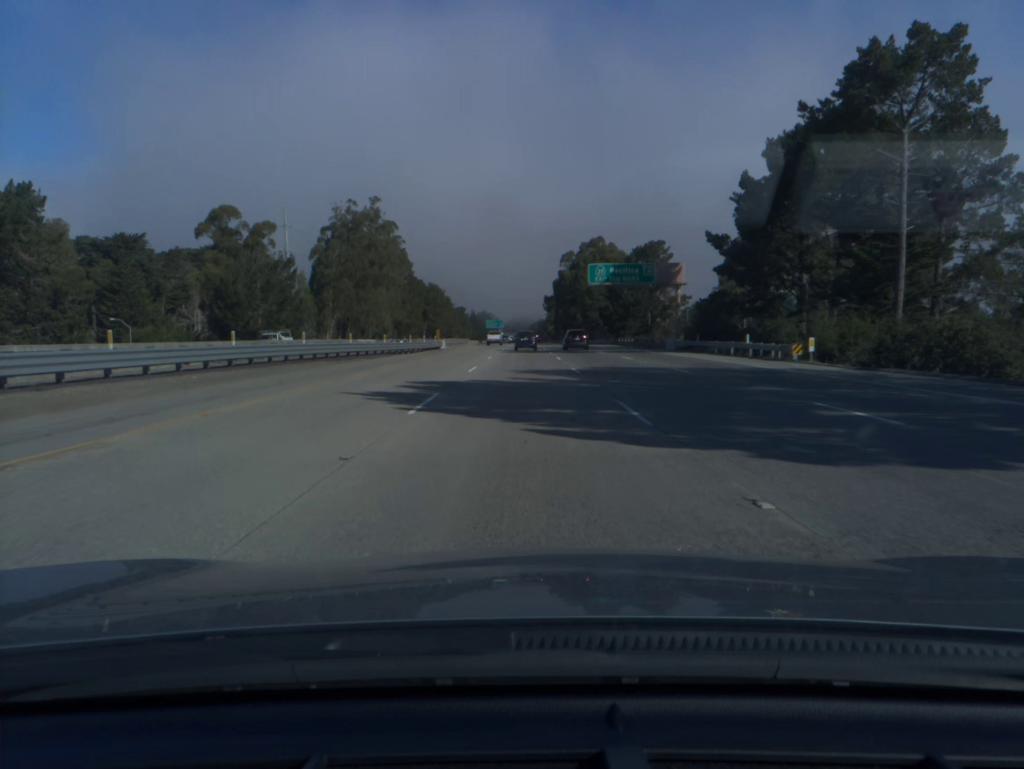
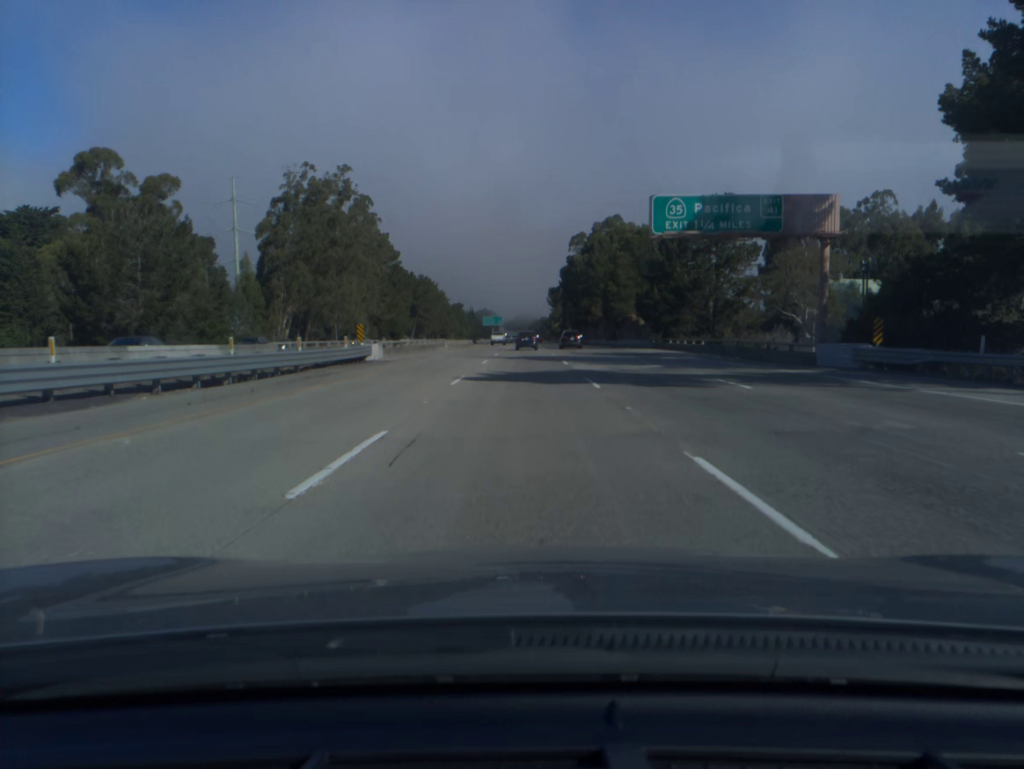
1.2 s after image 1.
(0.0, +36.1) m; 0°
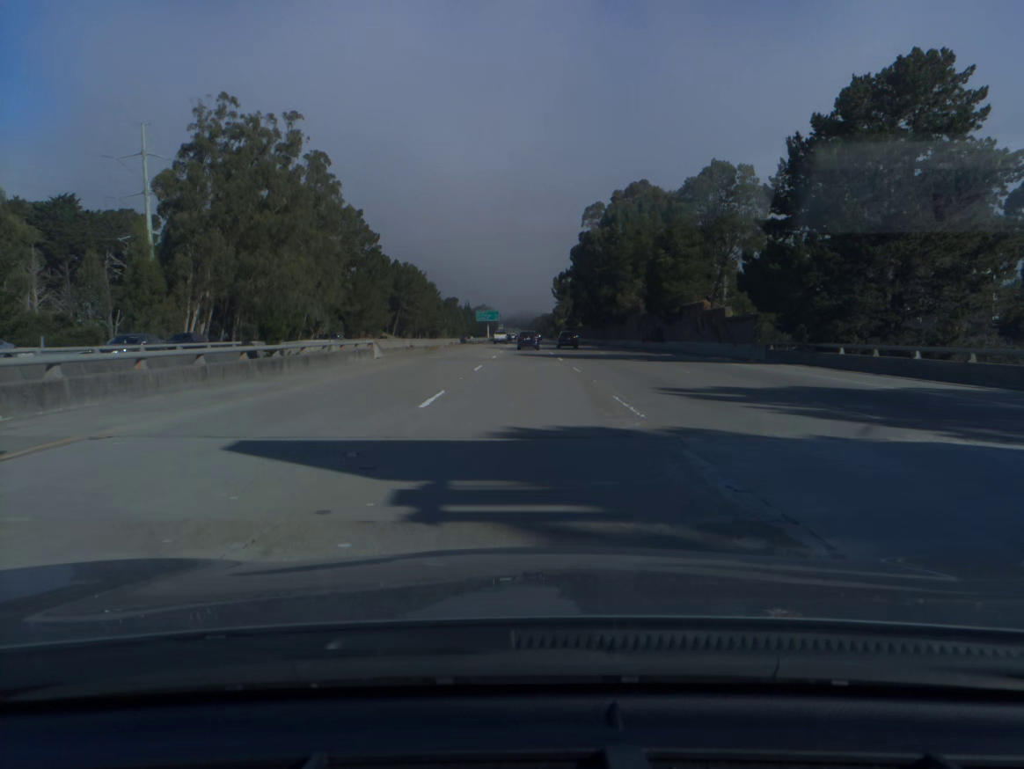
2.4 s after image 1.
(0.0, +36.3) m; 0°
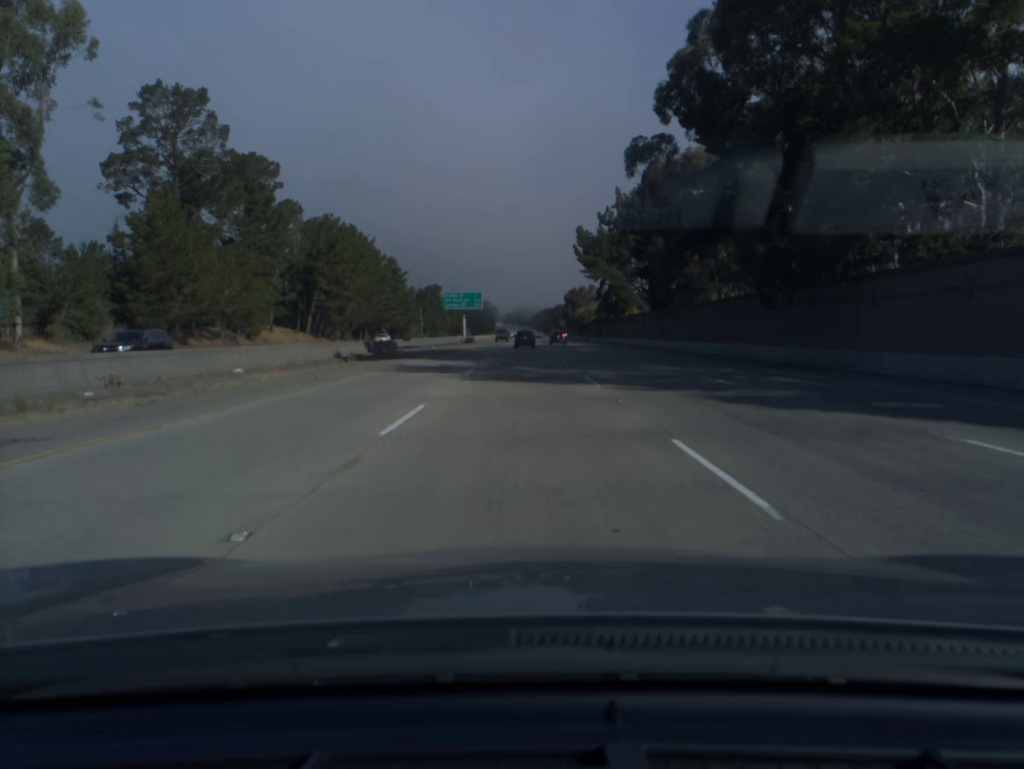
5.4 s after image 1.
(+0.1, +91.4) m; 0°
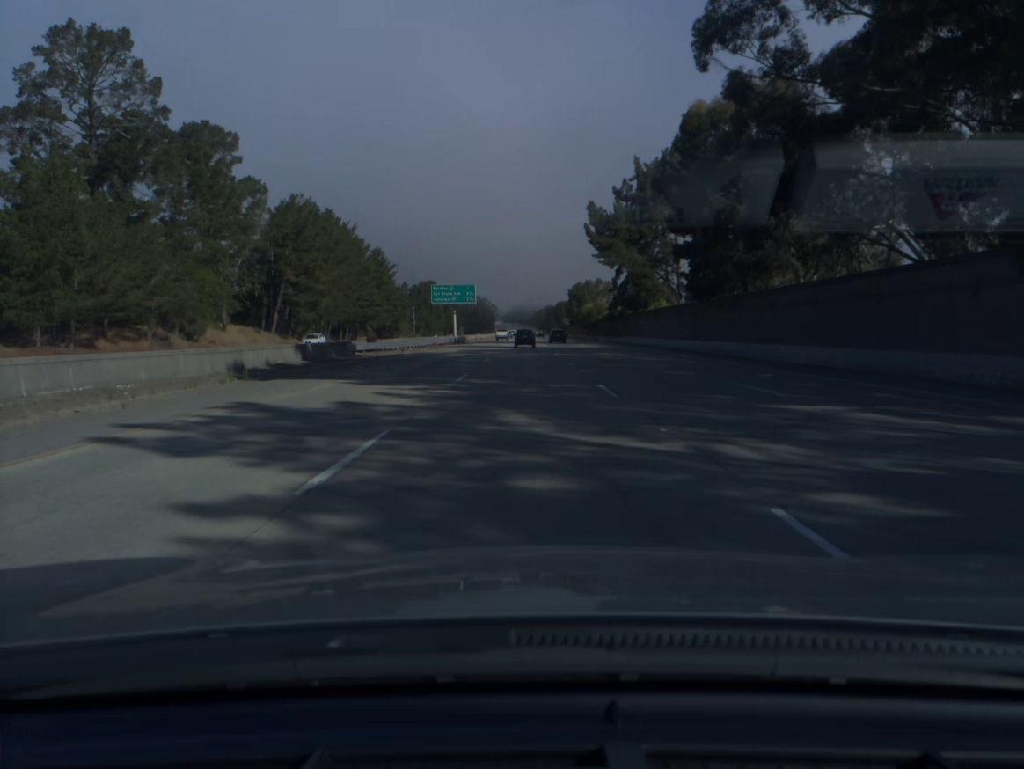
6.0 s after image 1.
(0.0, +18.4) m; 0°
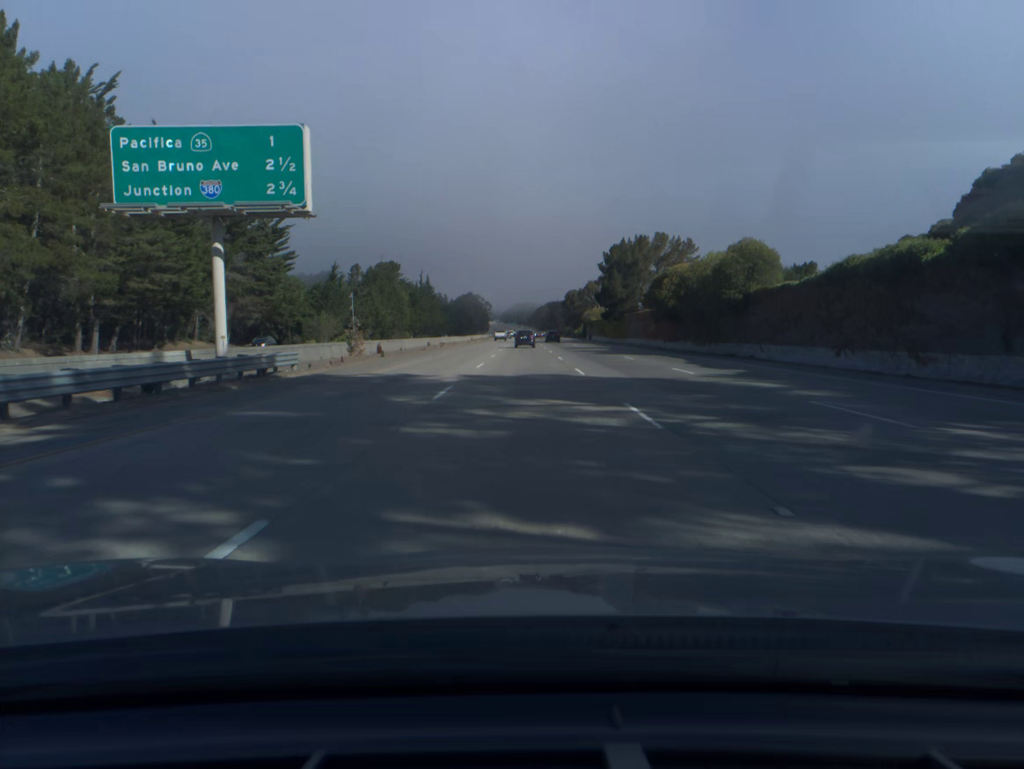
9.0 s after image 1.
(+0.1, +93.0) m; 0°
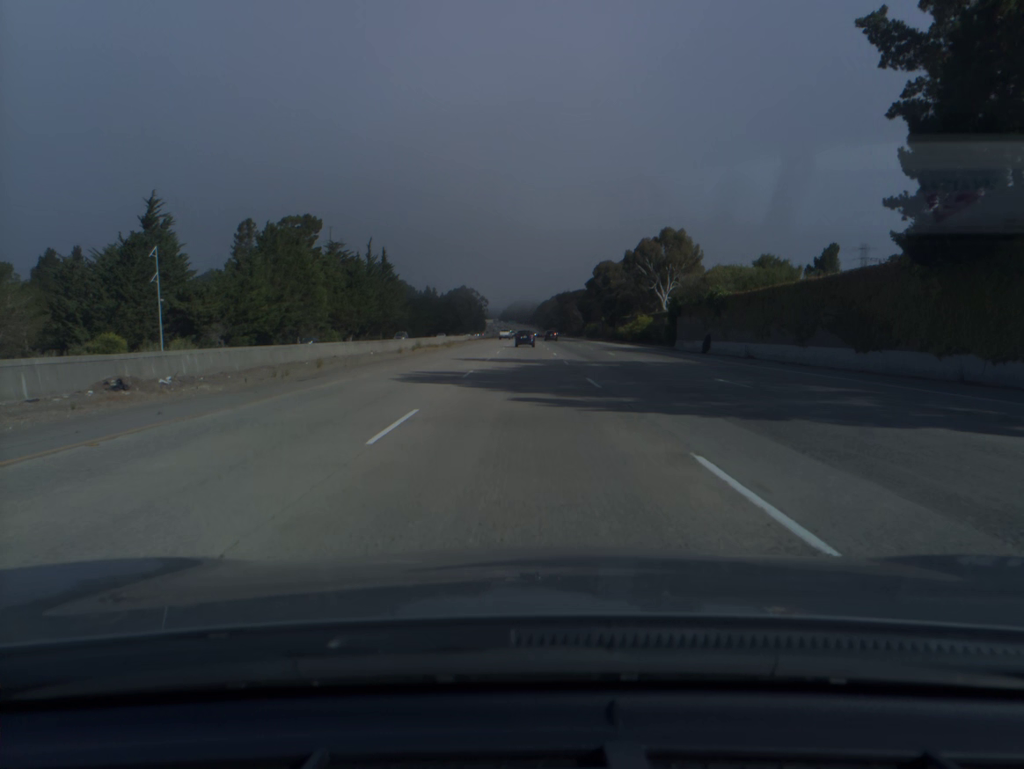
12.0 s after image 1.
(0.0, +94.4) m; 0°
